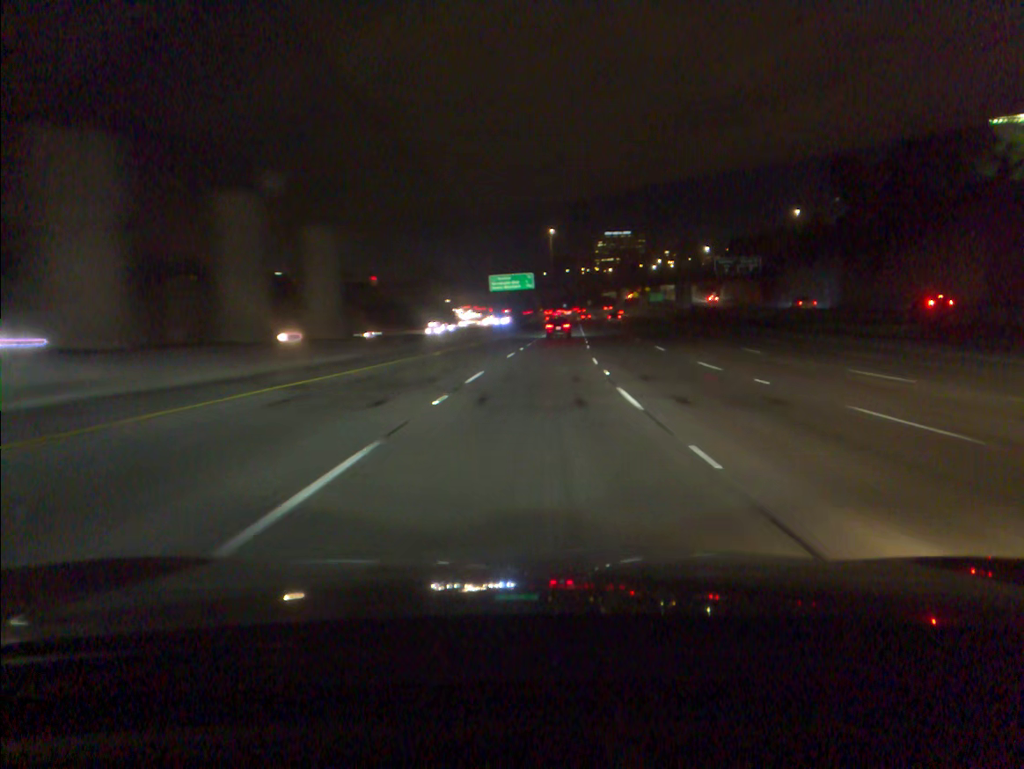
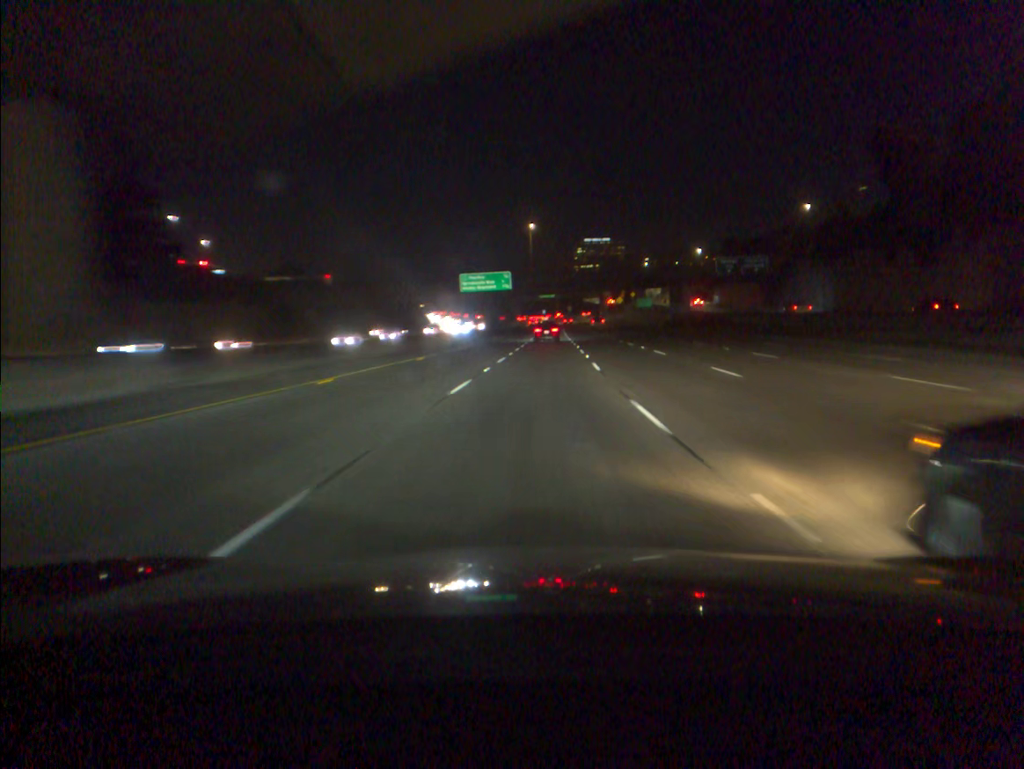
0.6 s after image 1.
(+0.3, +17.4) m; +2°
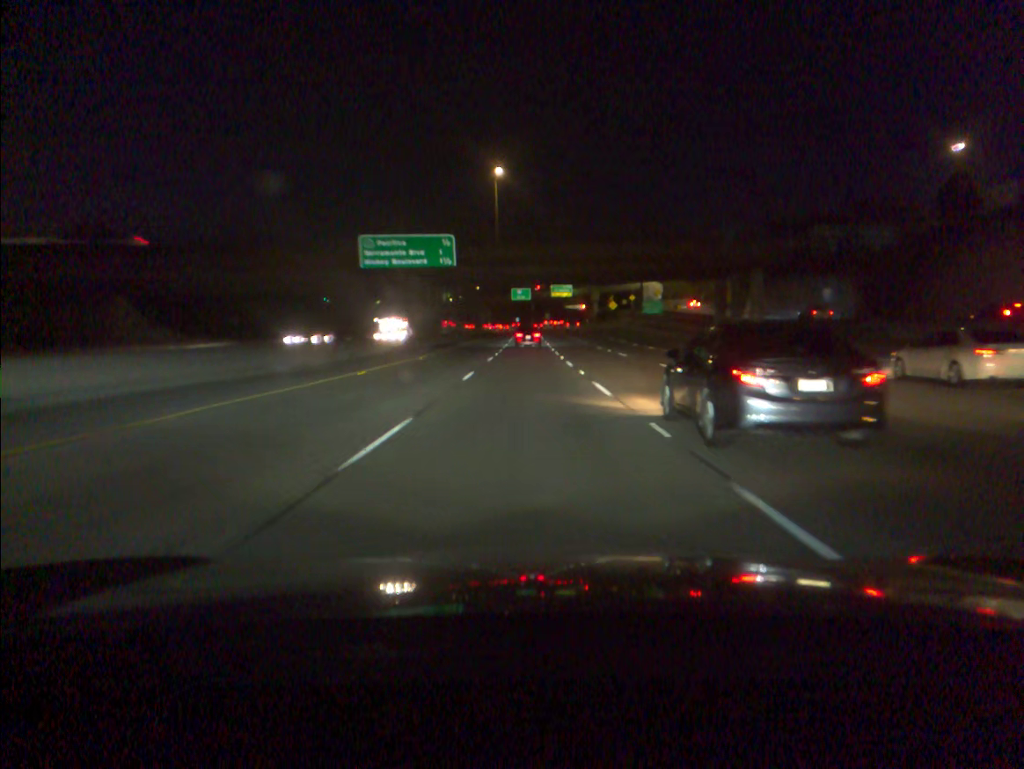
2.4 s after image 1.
(+1.2, +52.1) m; +2°
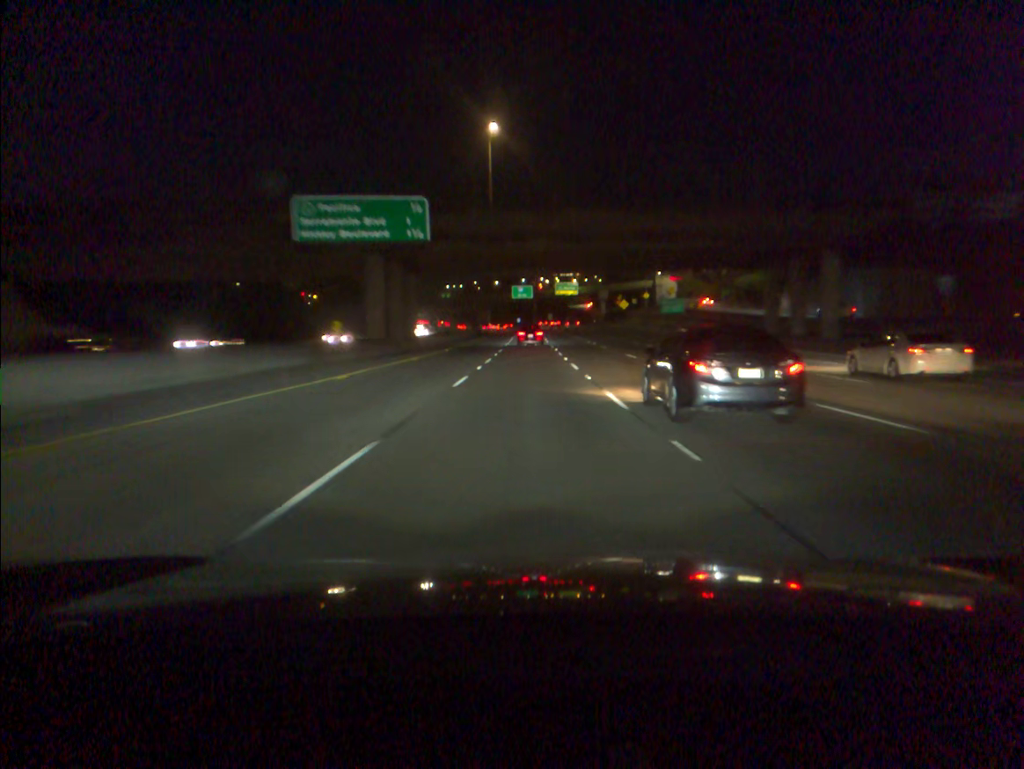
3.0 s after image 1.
(0.0, +17.4) m; 0°
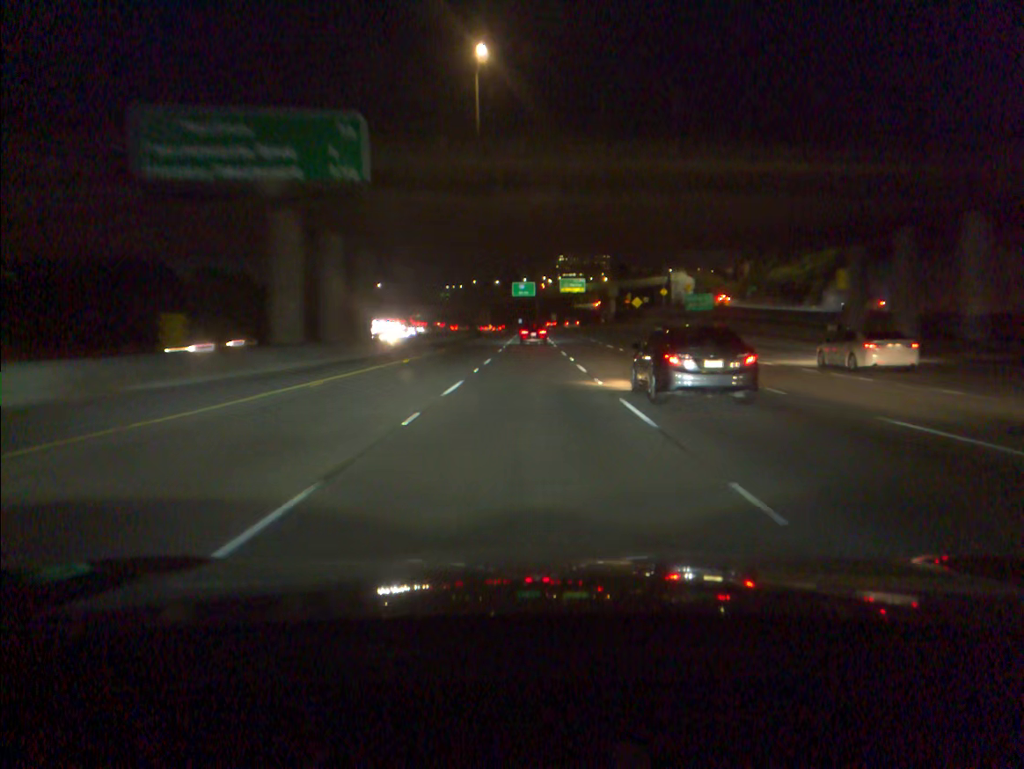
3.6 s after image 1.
(0.0, +17.4) m; 0°
